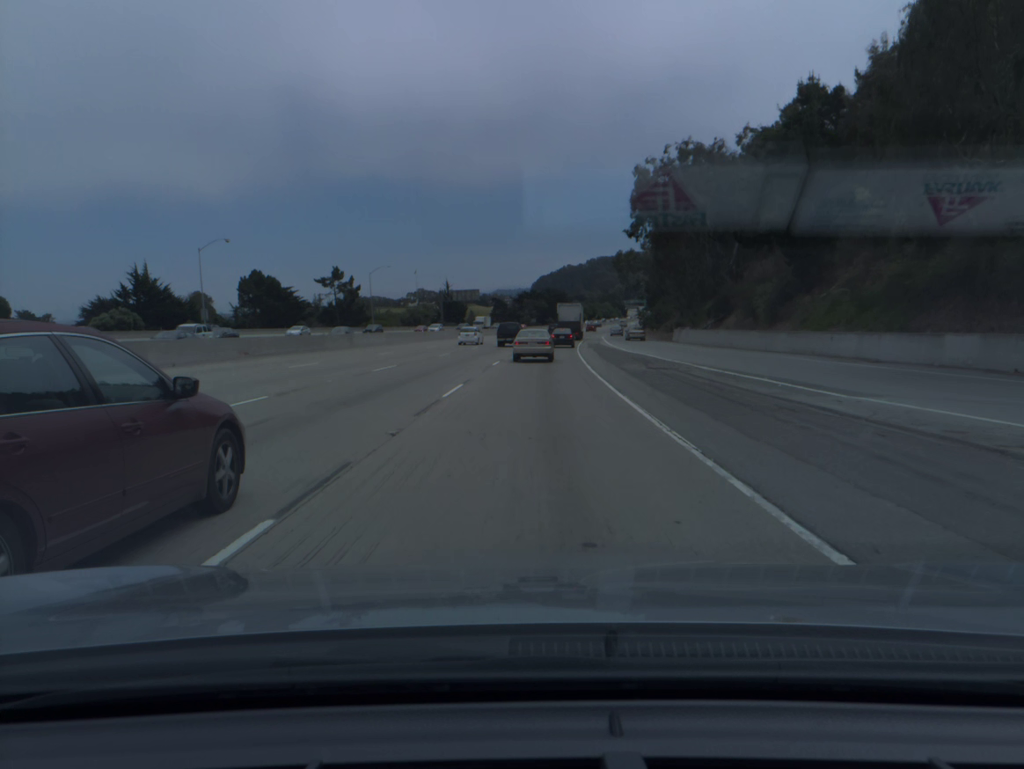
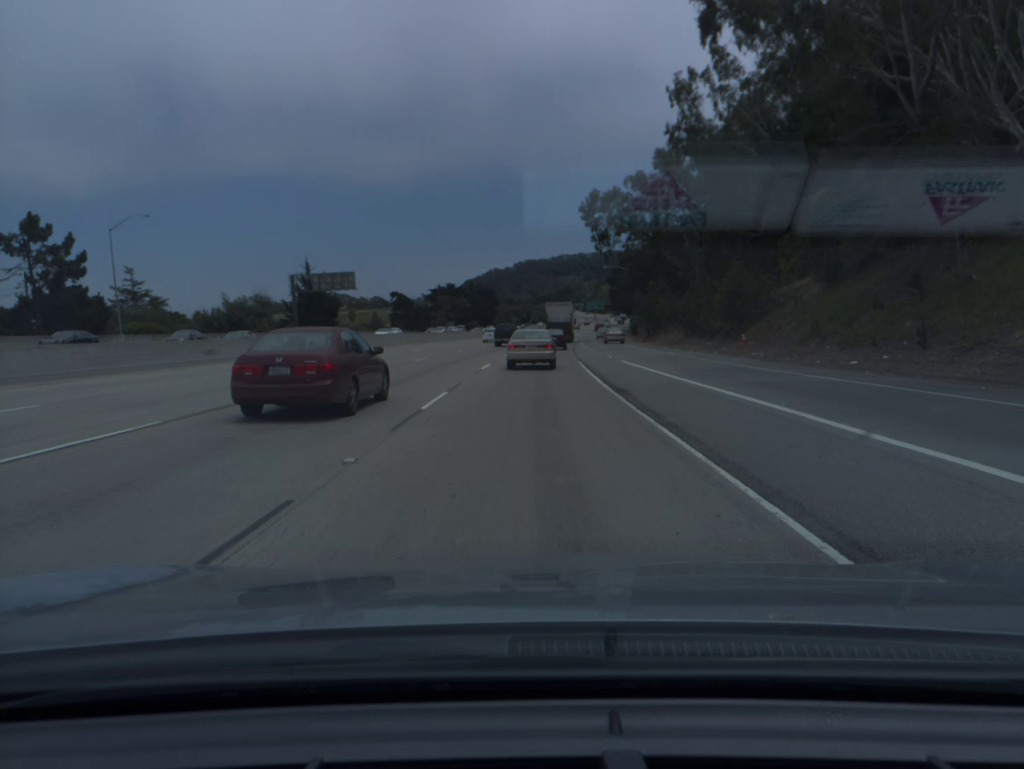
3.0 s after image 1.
(+3.5, +75.9) m; +5°
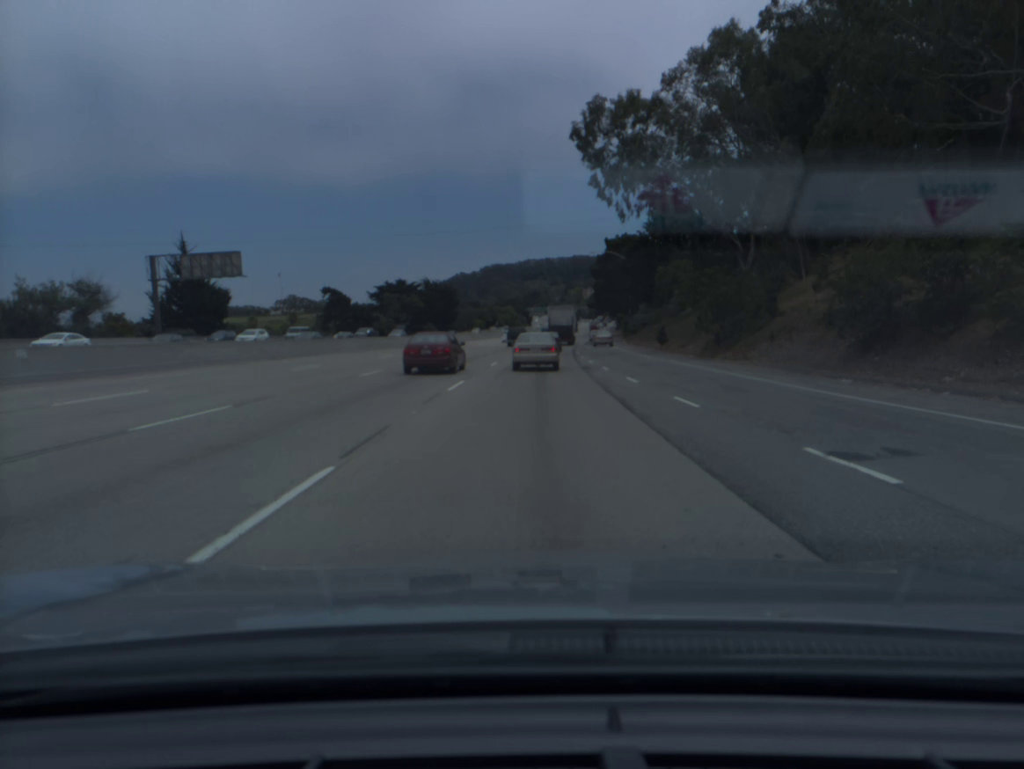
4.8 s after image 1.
(+0.8, +38.8) m; +2°
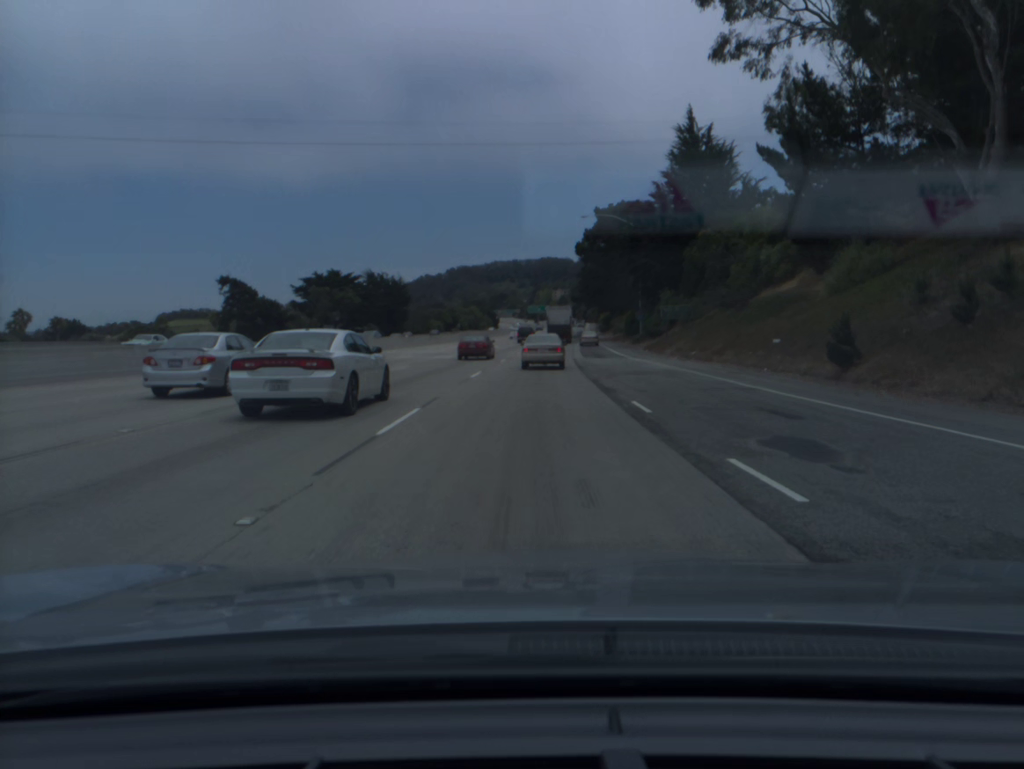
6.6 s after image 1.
(+0.8, +37.1) m; +2°
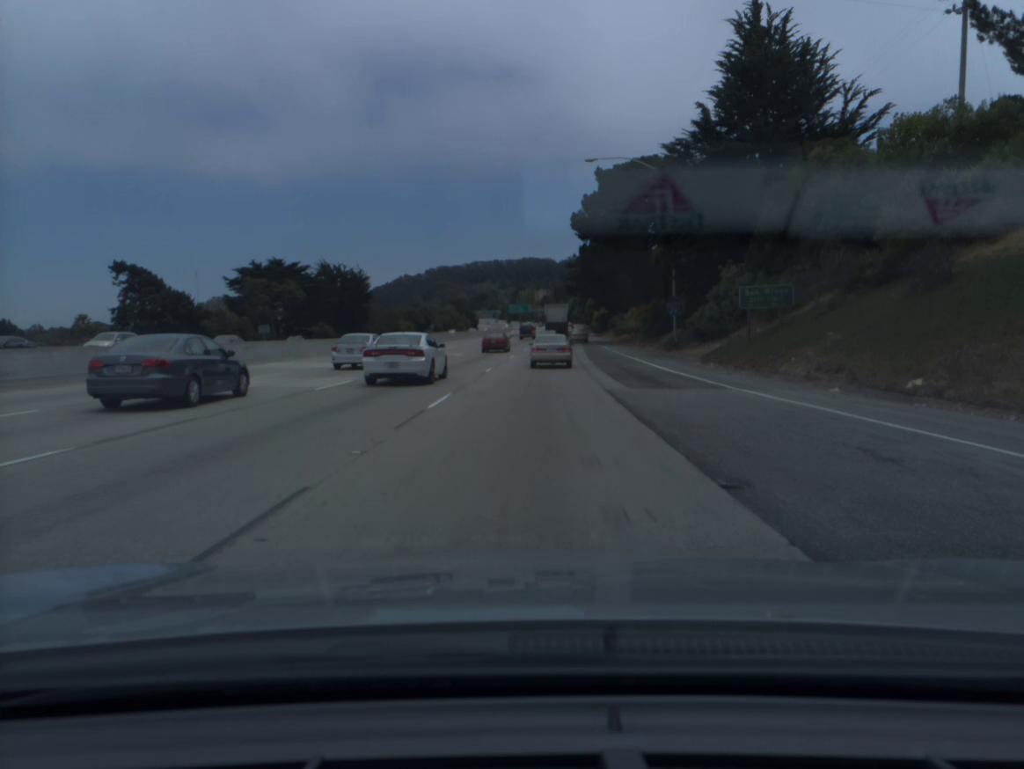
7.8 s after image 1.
(+0.3, +24.9) m; +1°
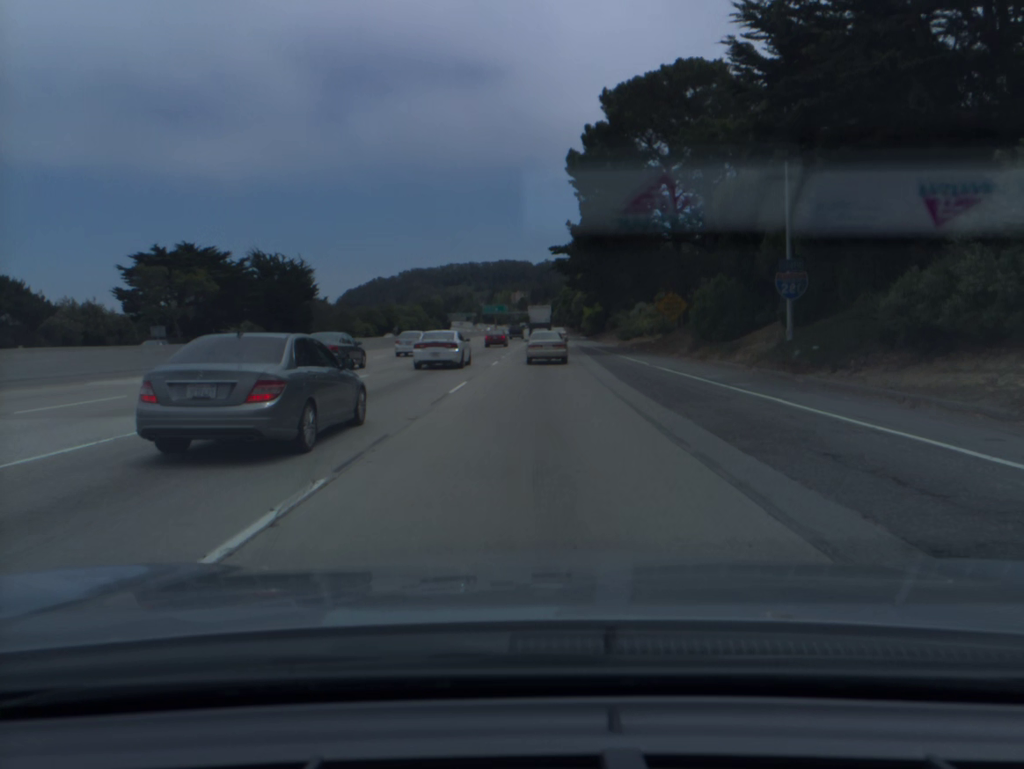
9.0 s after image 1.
(+0.4, +25.8) m; +2°
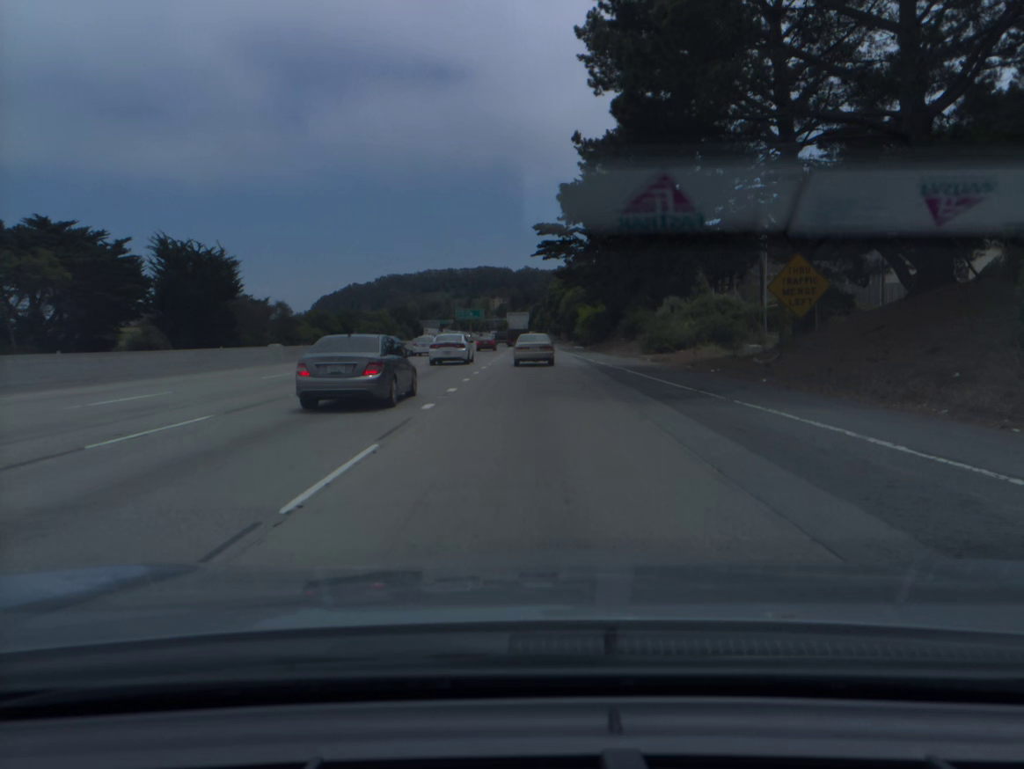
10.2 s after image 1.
(+0.4, +26.5) m; +2°
